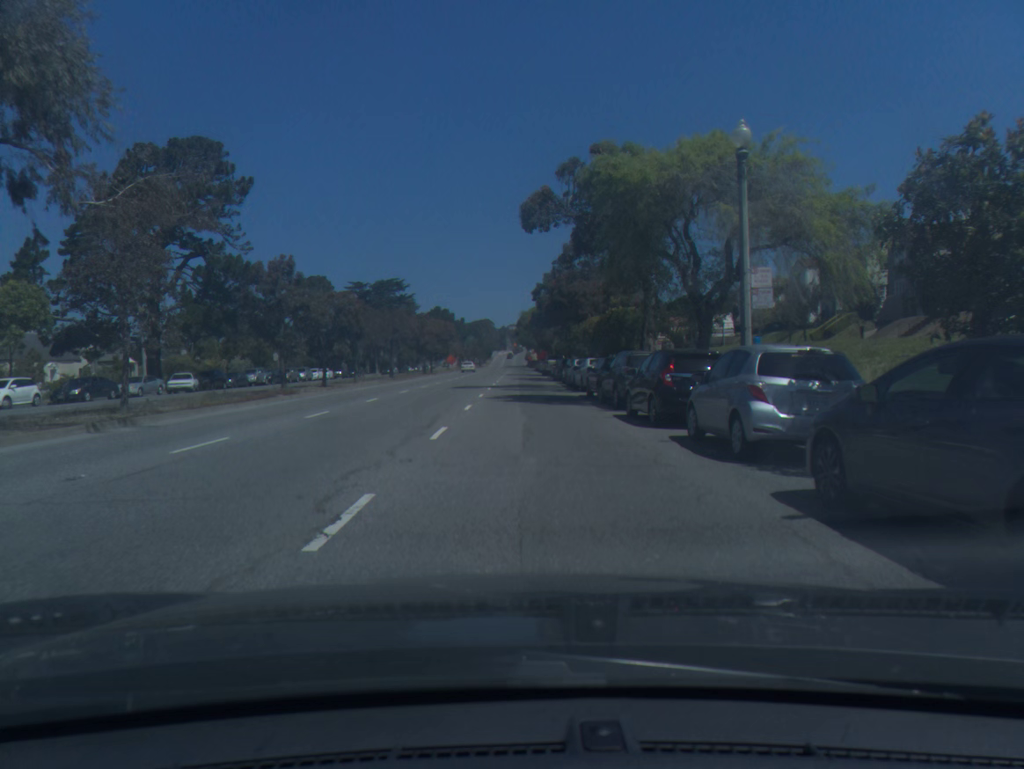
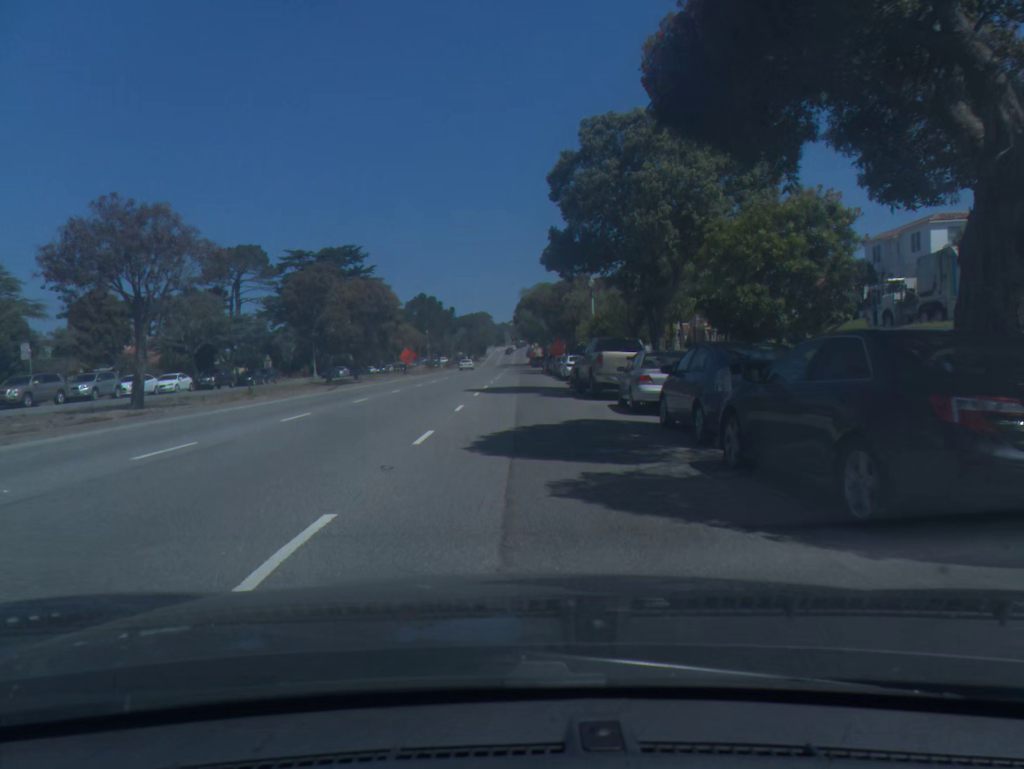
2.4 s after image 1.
(0.0, +44.4) m; 0°
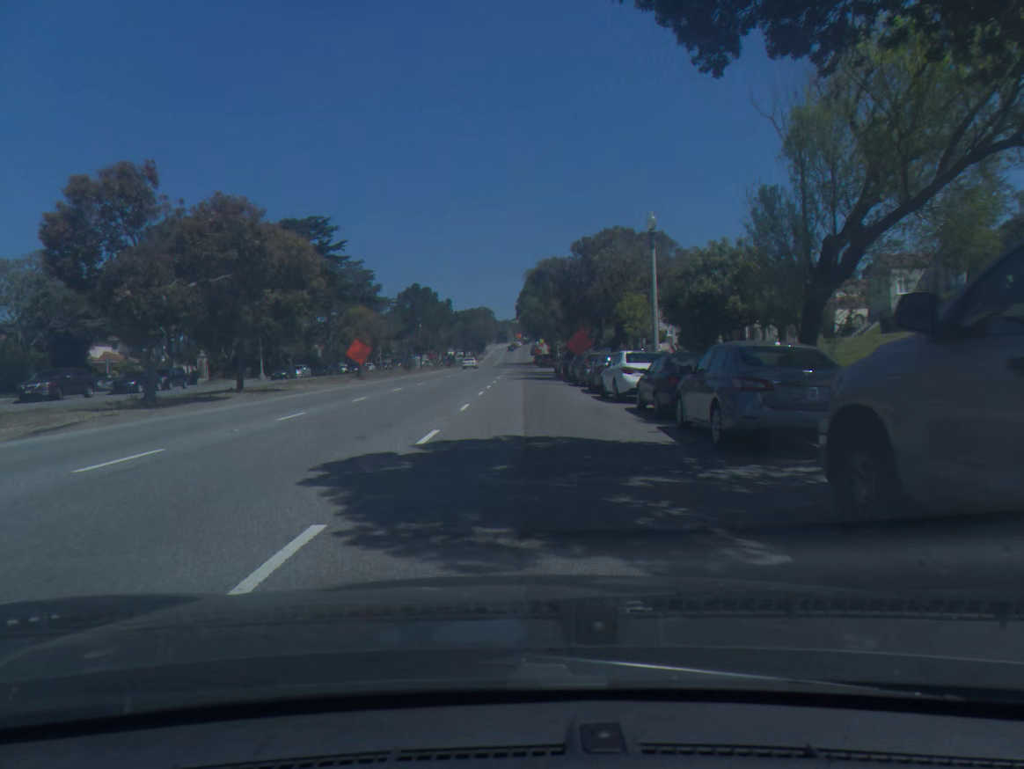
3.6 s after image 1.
(0.0, +22.5) m; 0°
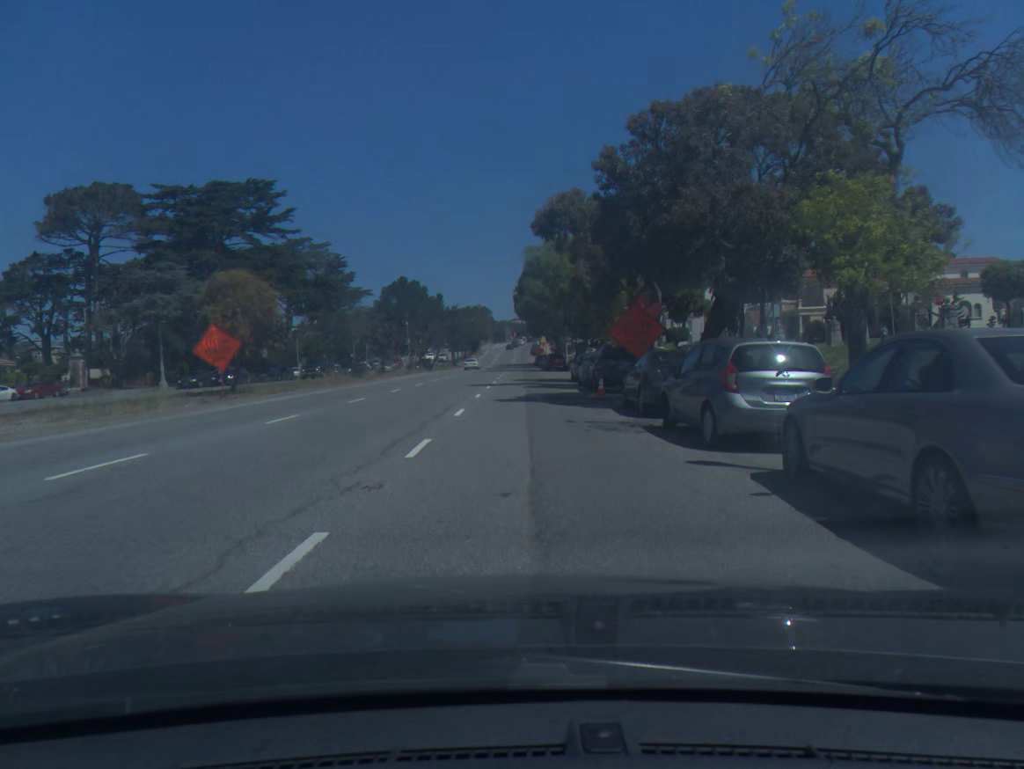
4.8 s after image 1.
(0.0, +22.5) m; 0°
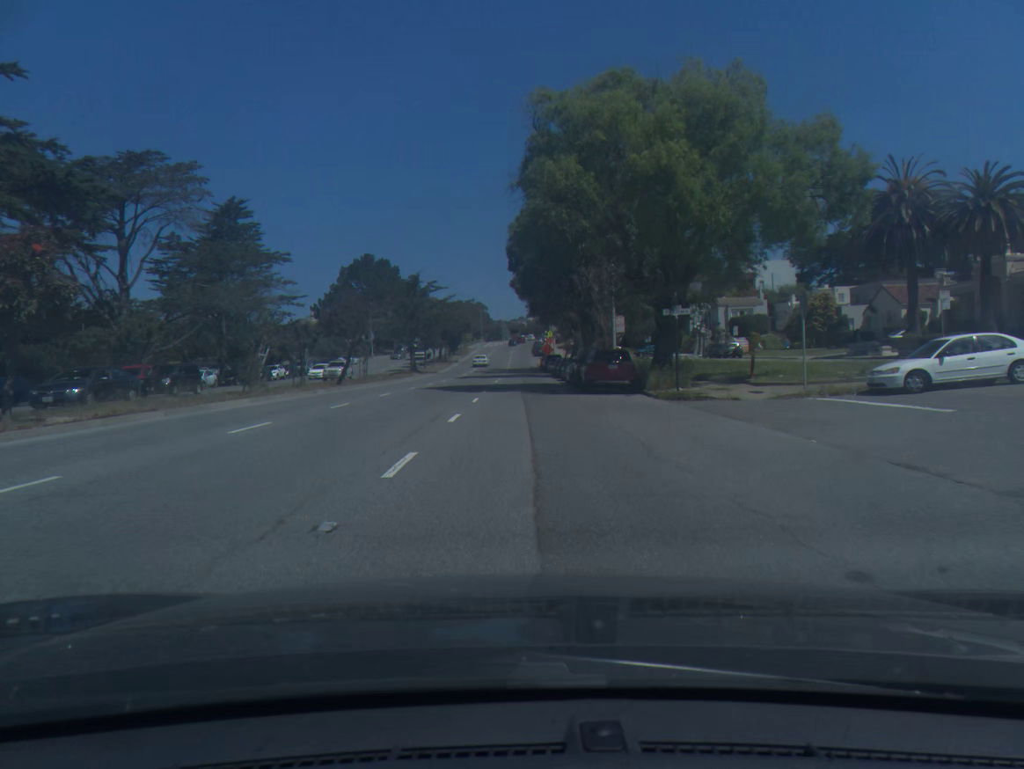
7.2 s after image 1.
(0.0, +45.1) m; 0°
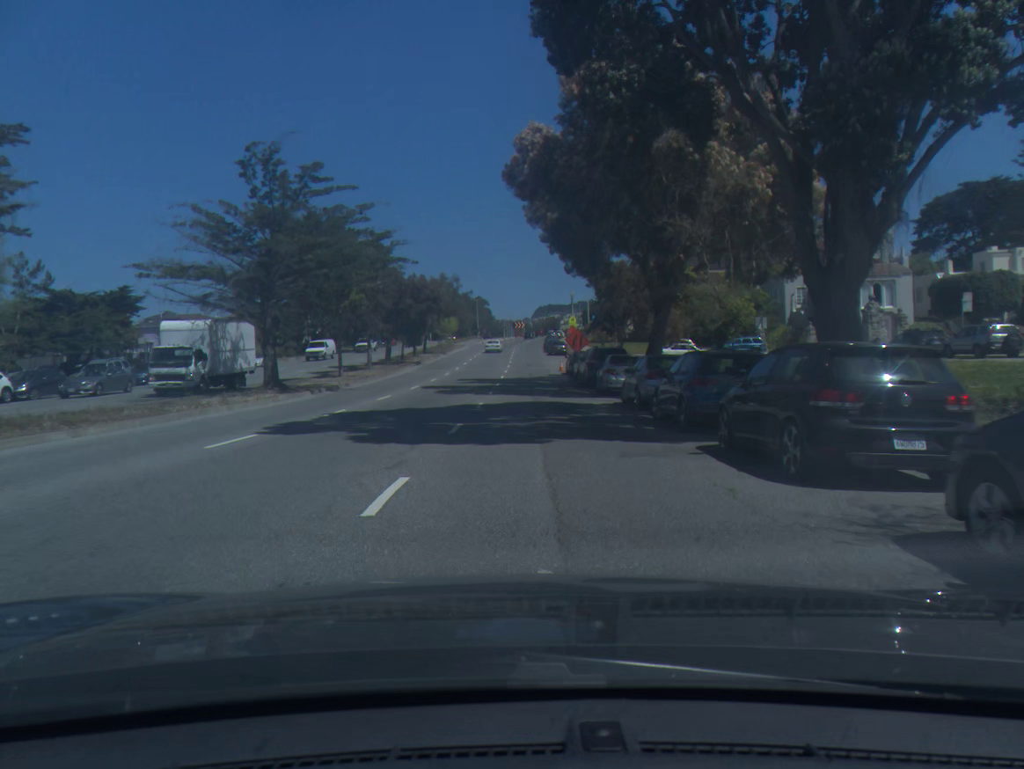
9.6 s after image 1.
(-0.1, +45.3) m; 0°
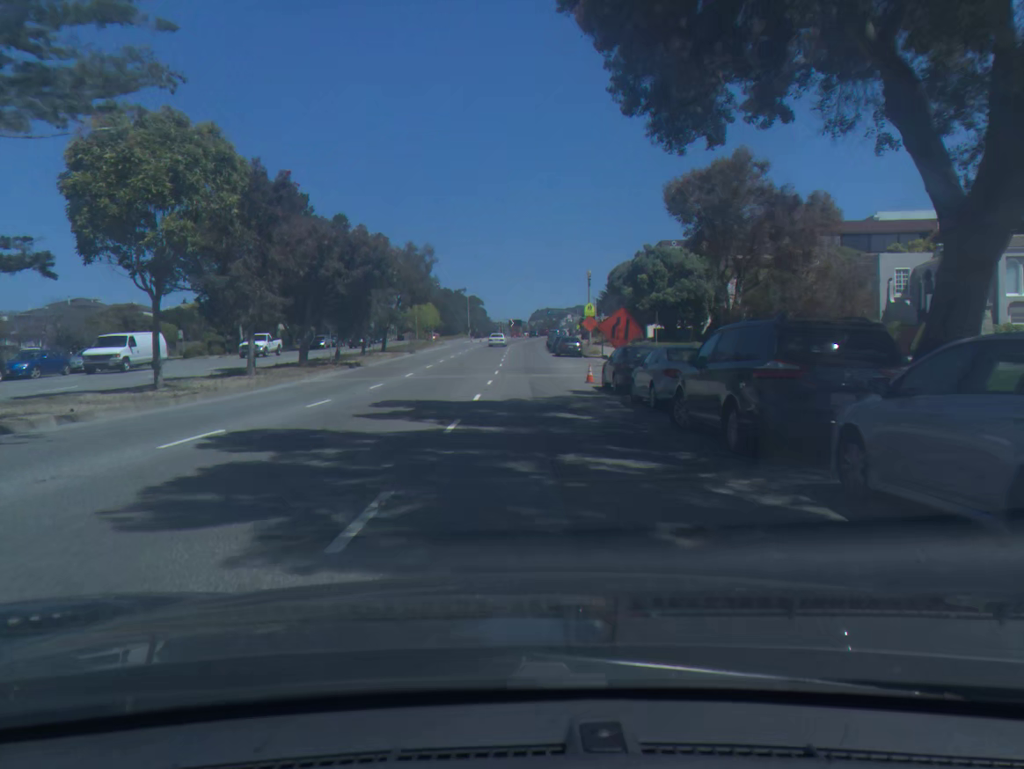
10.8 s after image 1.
(0.0, +23.3) m; 0°
